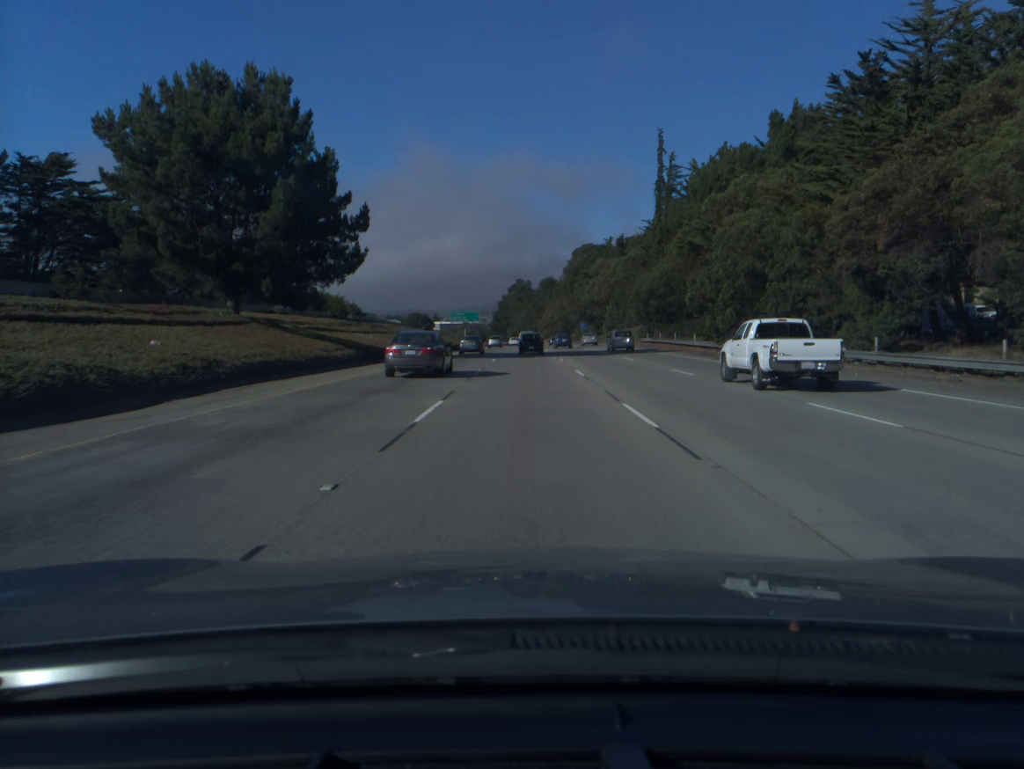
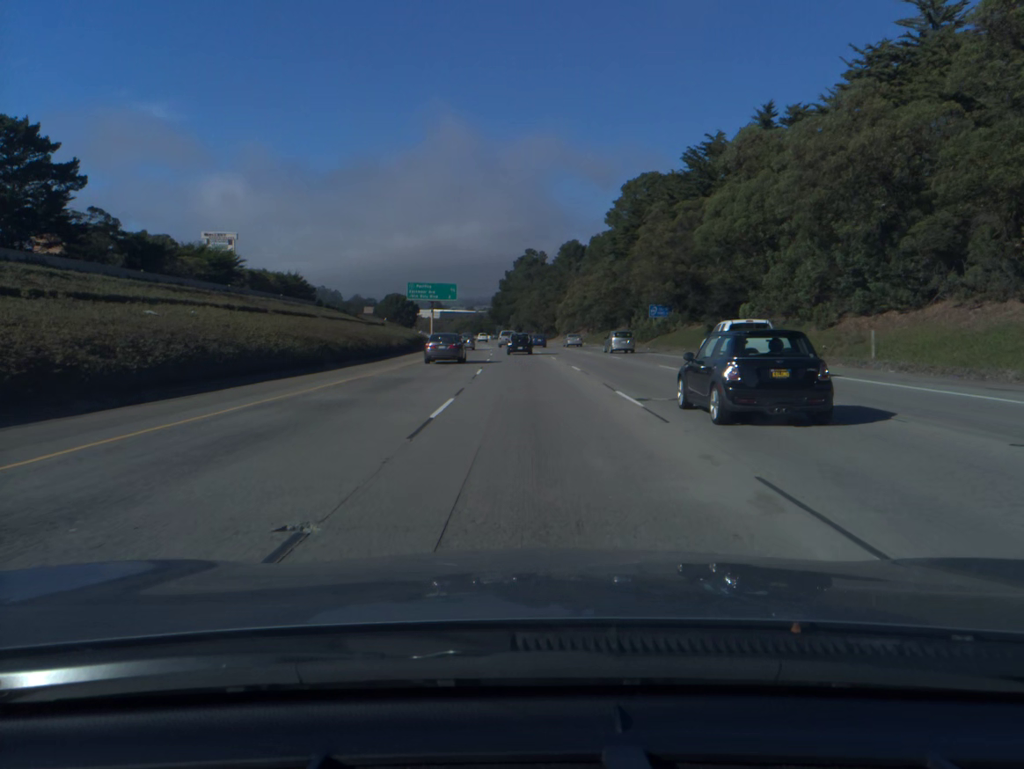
(-0.5, +84.5) m; -1°
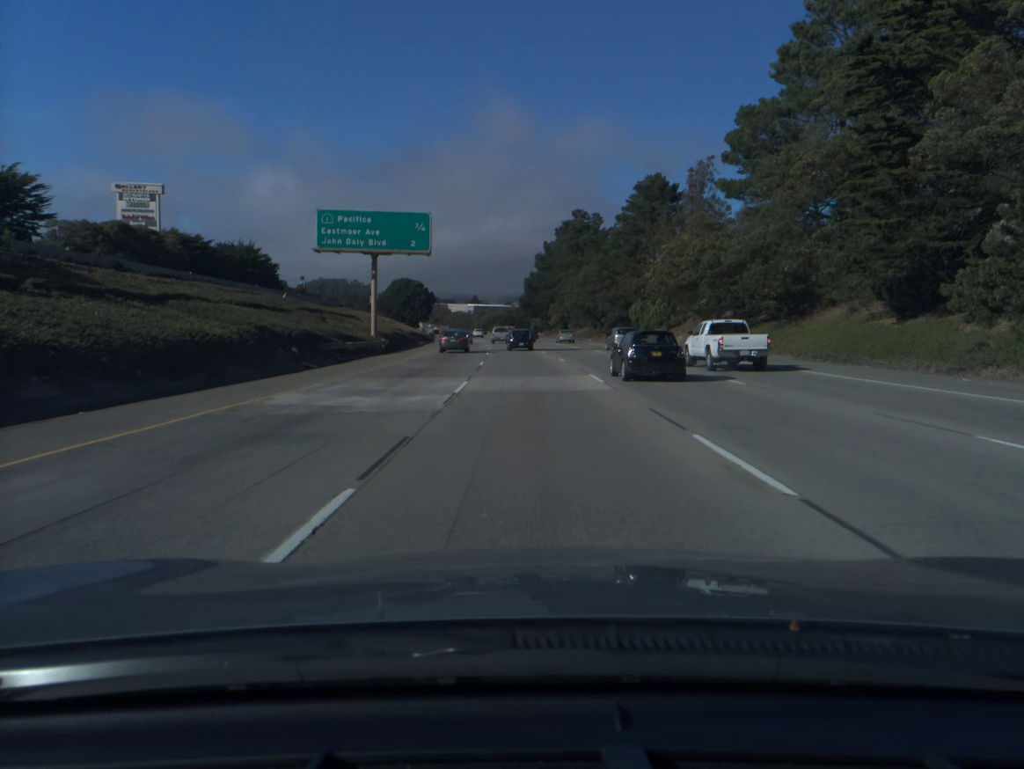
(-1.3, +66.7) m; -3°
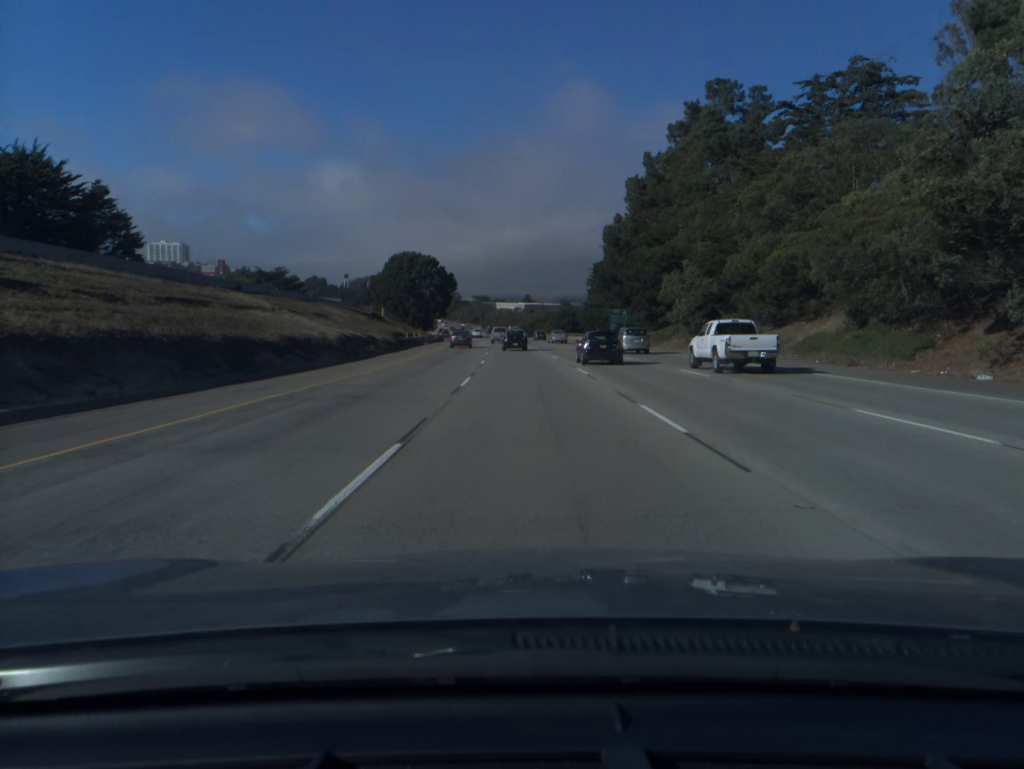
(-2.7, +83.4) m; -4°
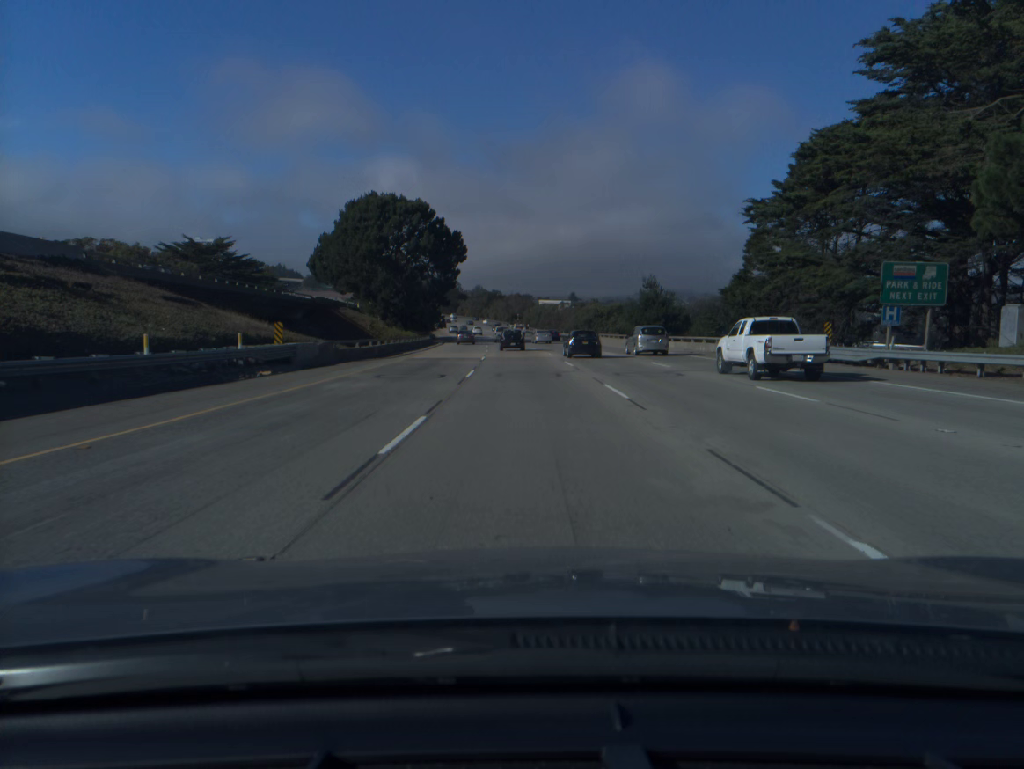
(-1.8, +67.5) m; -3°
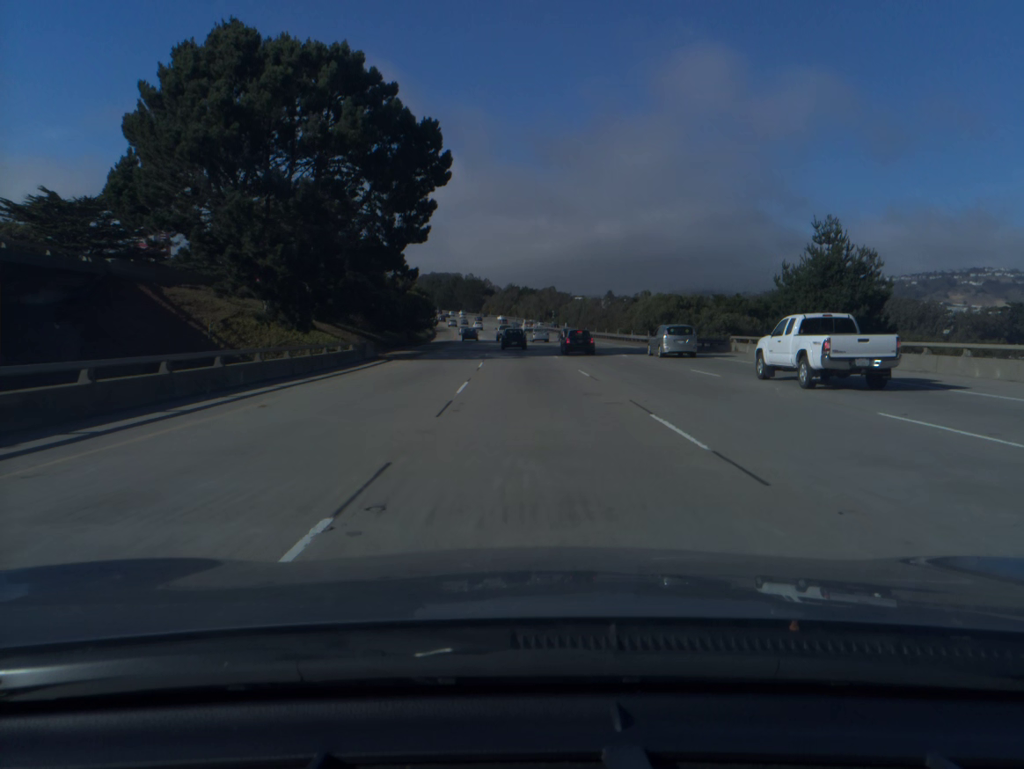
(-1.0, +50.2) m; -2°
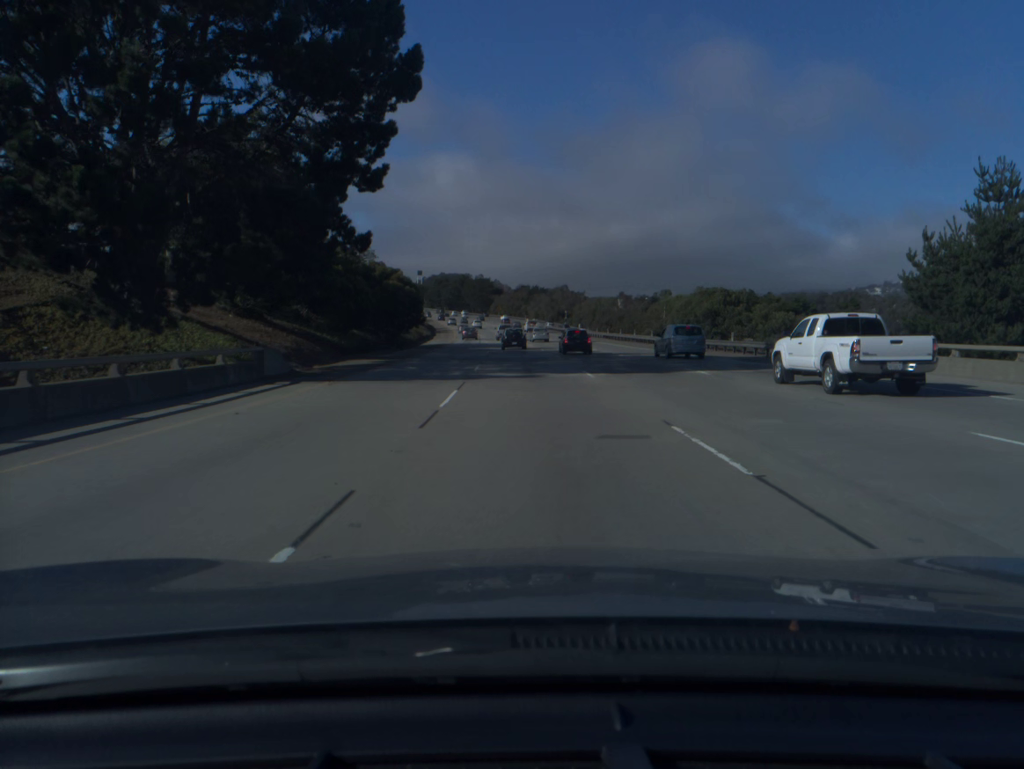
(-0.1, +16.6) m; -1°
